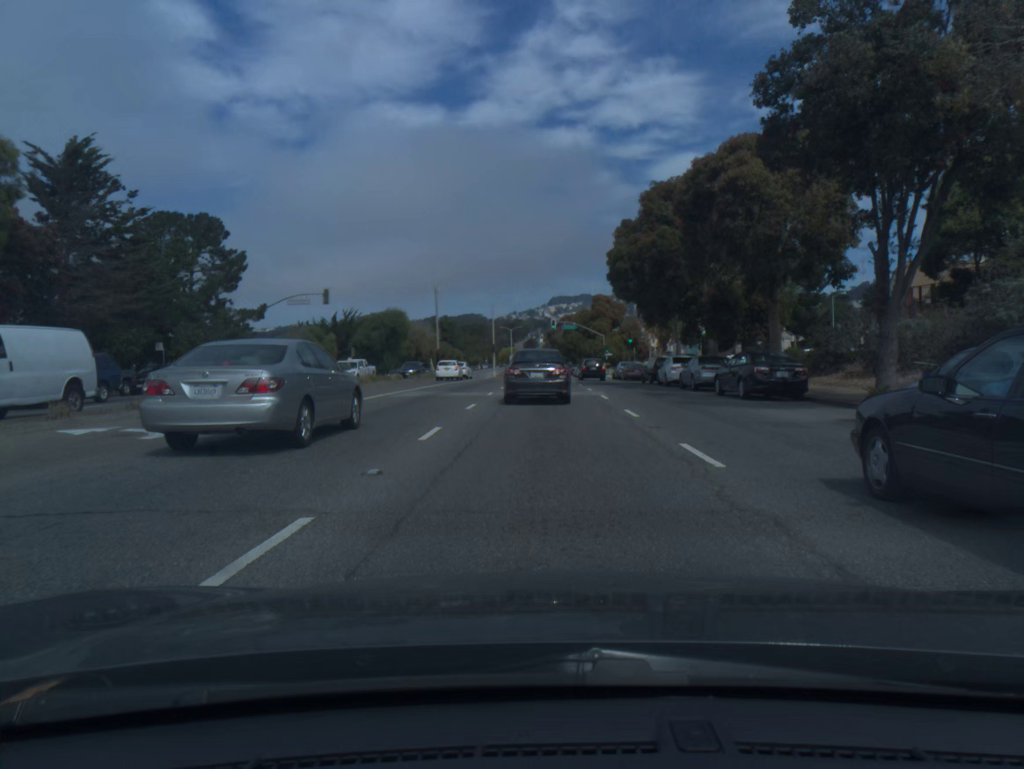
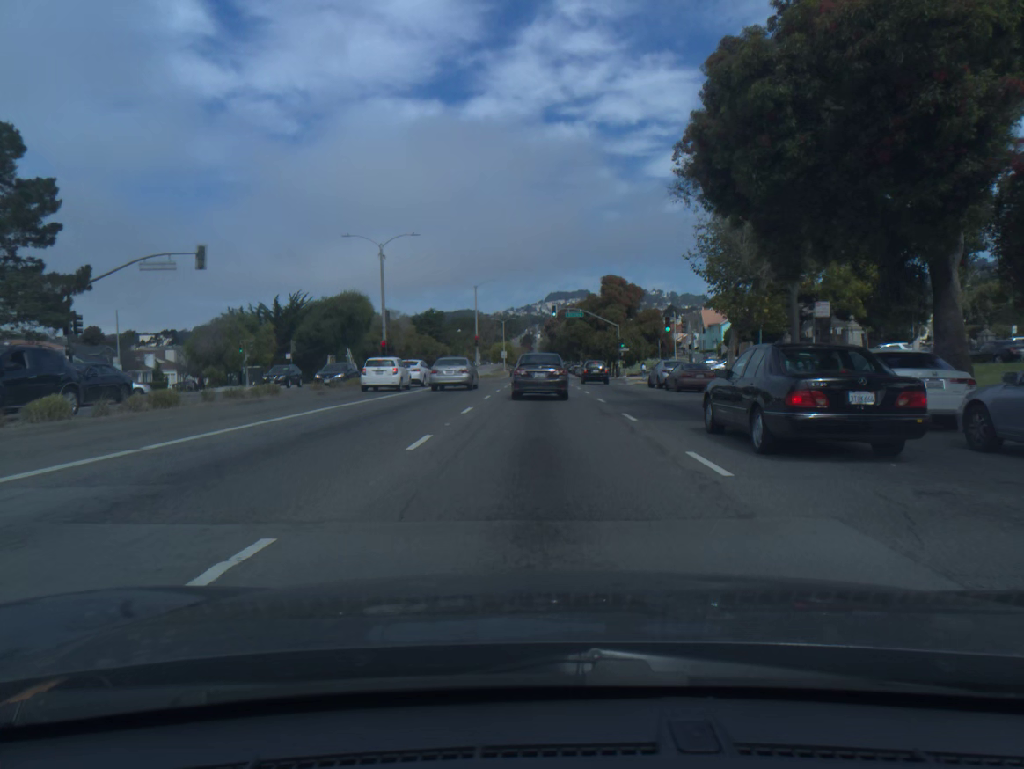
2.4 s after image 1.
(0.0, +22.6) m; 0°
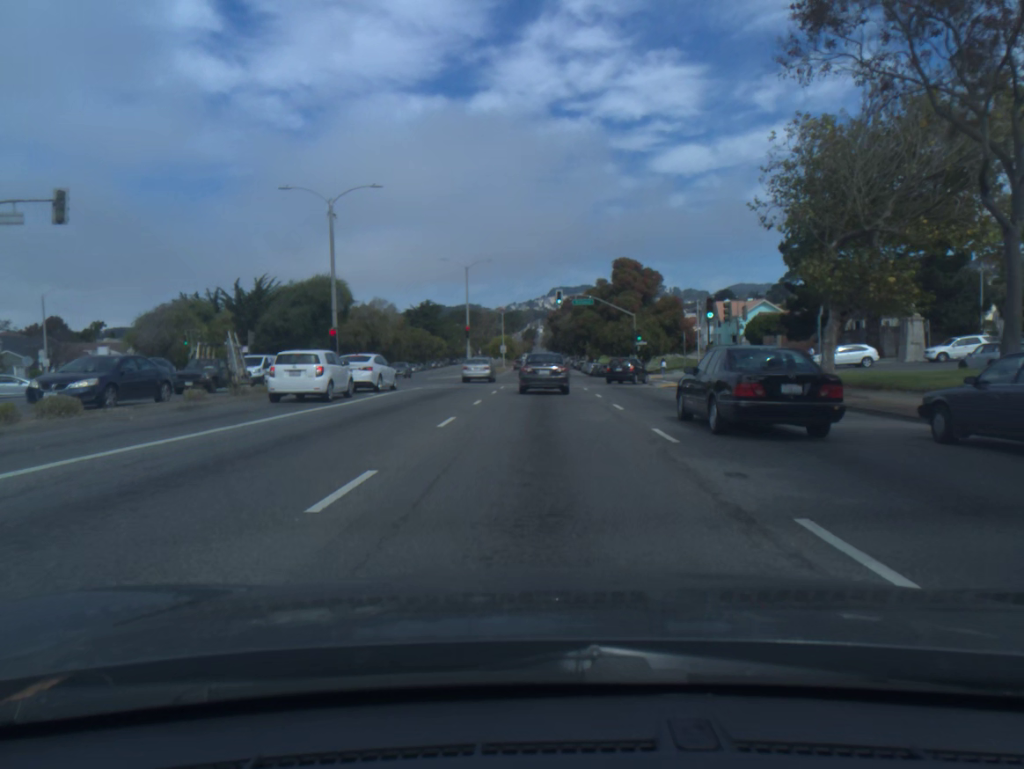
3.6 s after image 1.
(0.0, +11.8) m; 0°
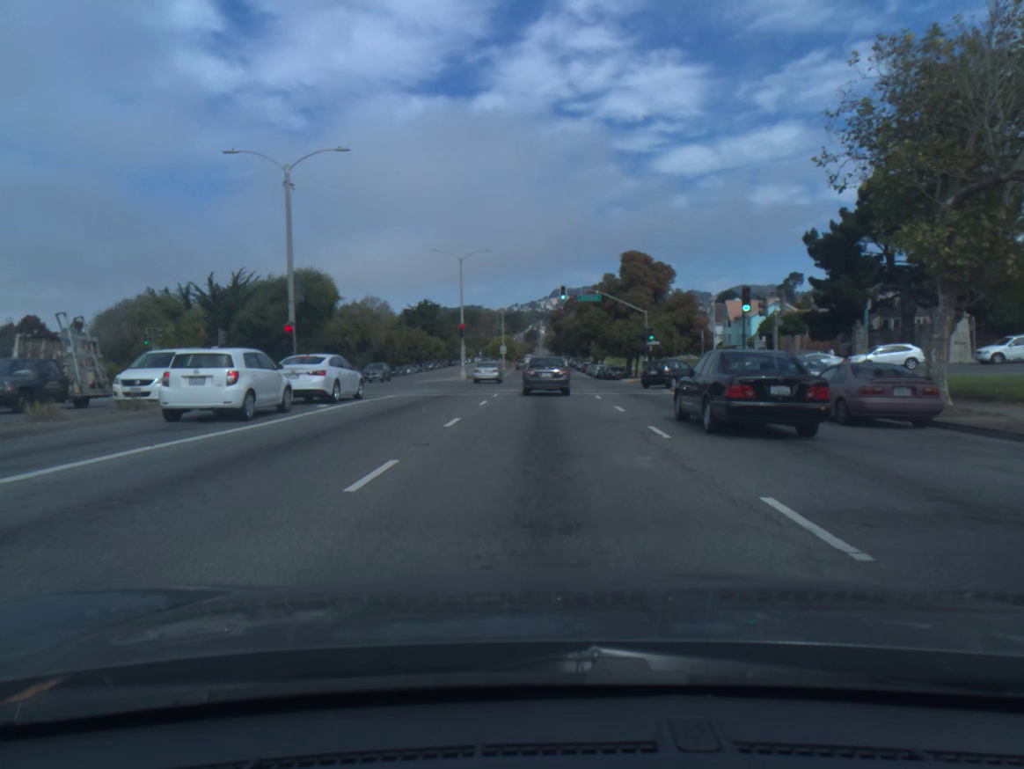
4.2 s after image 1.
(0.0, +6.3) m; 0°
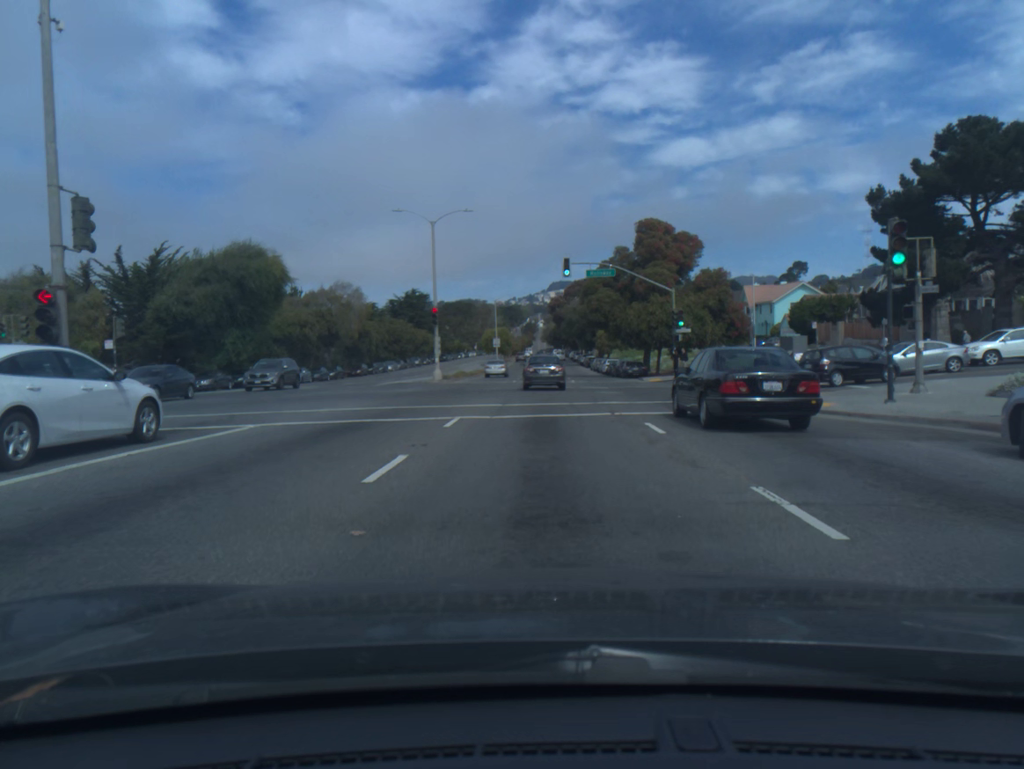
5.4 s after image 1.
(+0.1, +13.7) m; 0°
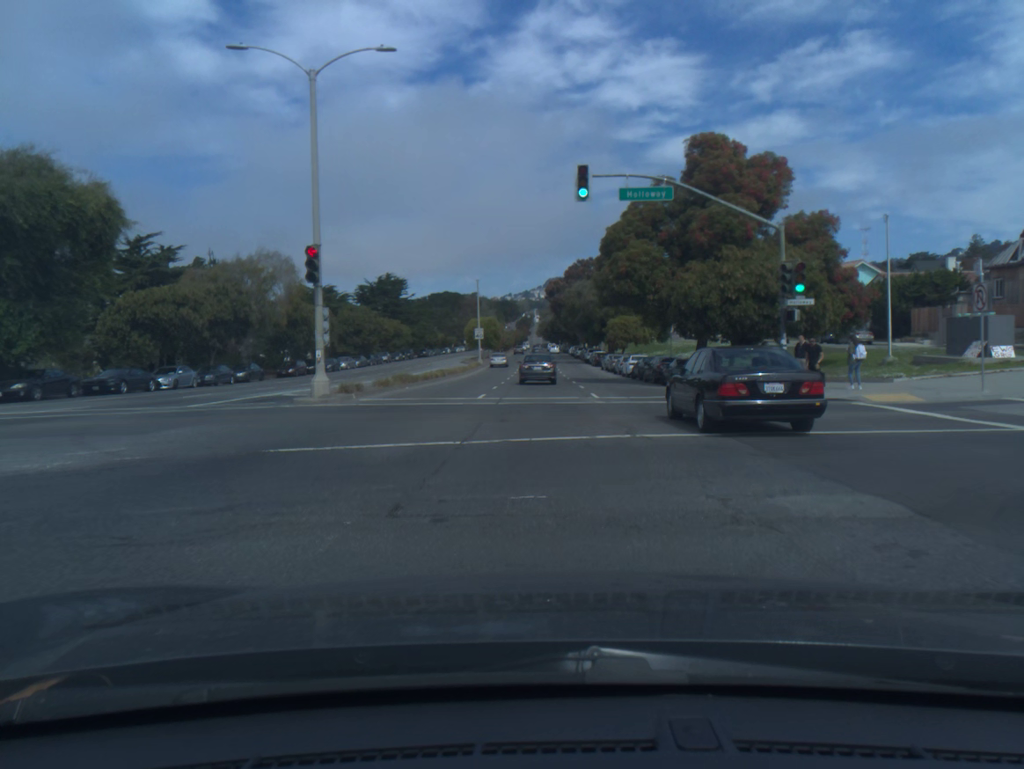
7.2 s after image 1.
(+0.1, +23.0) m; 0°
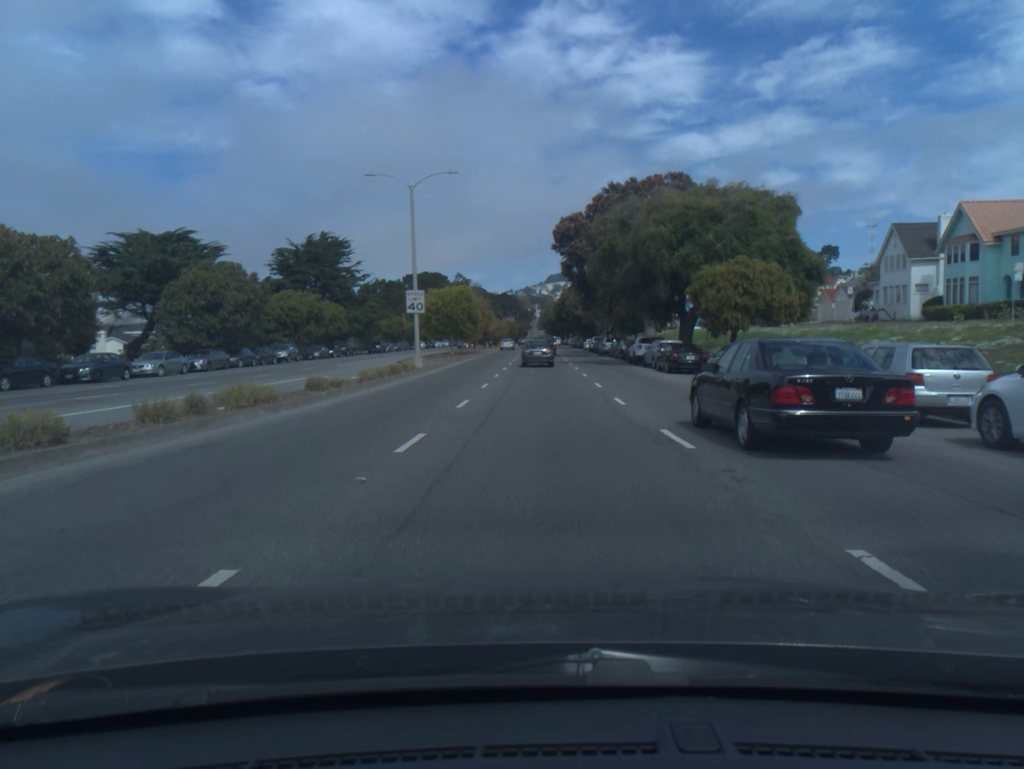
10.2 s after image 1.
(-0.2, +44.0) m; 0°
